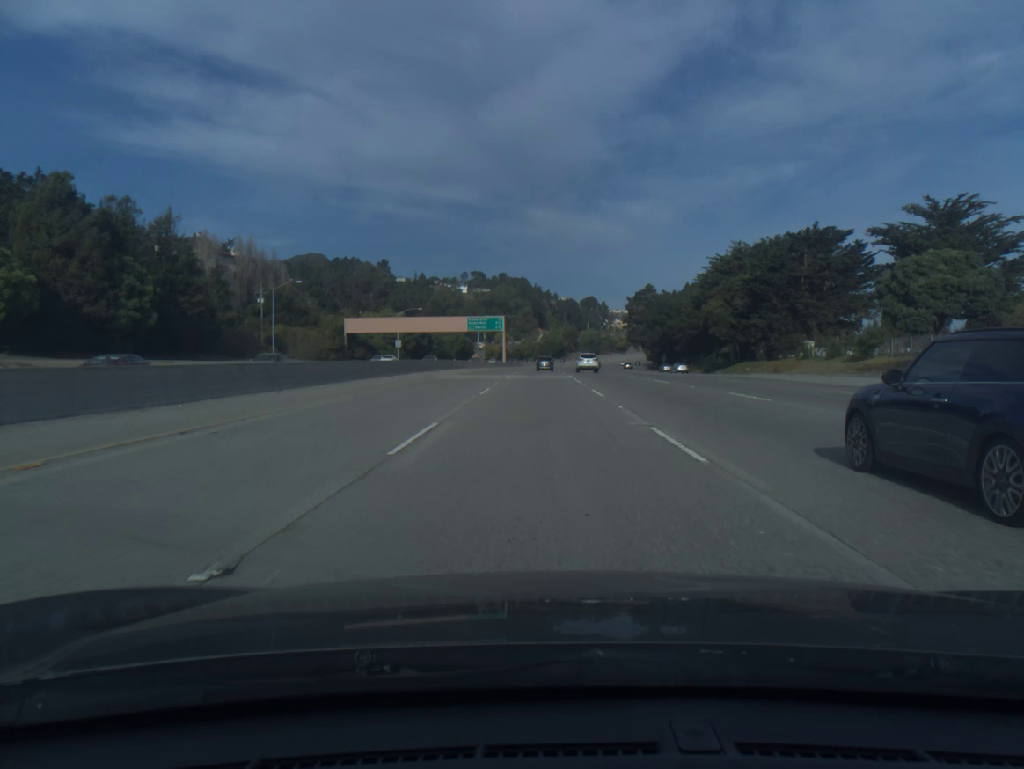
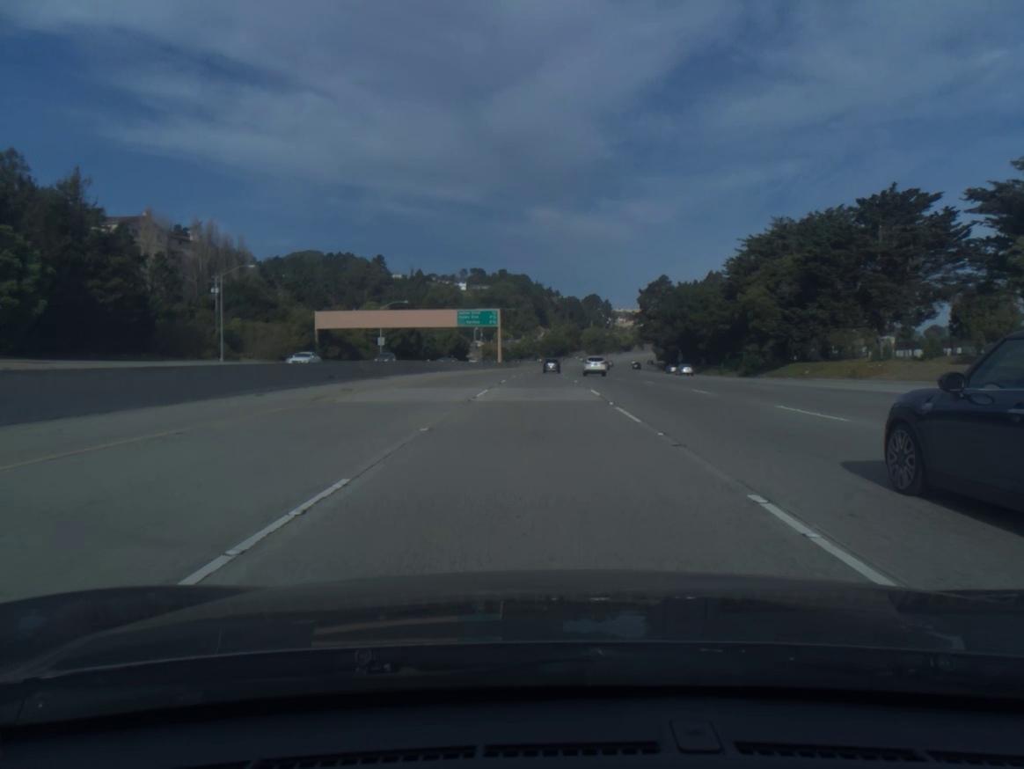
(0.0, +20.5) m; 0°
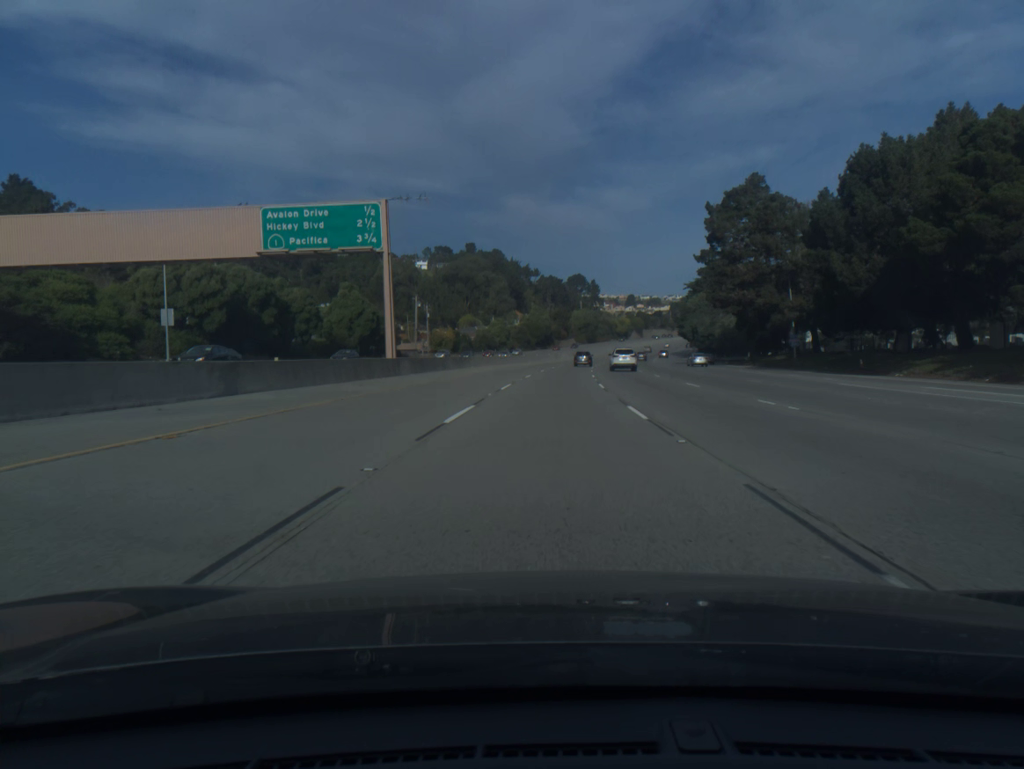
(+0.4, +82.2) m; +1°
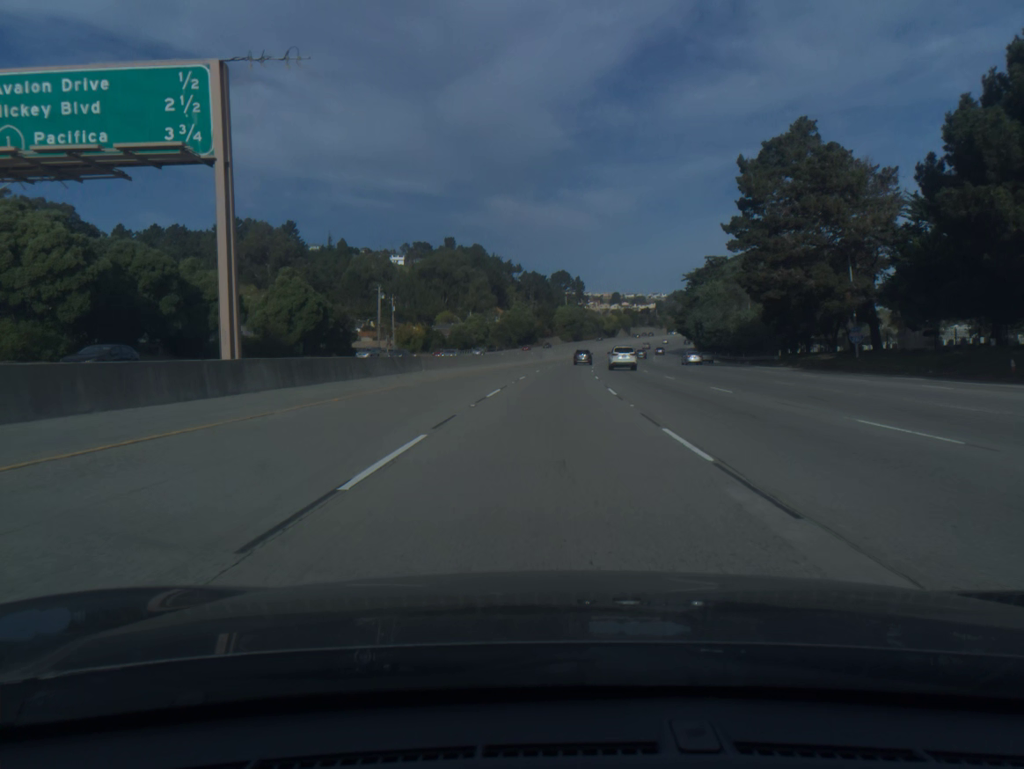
(+0.2, +20.6) m; +1°
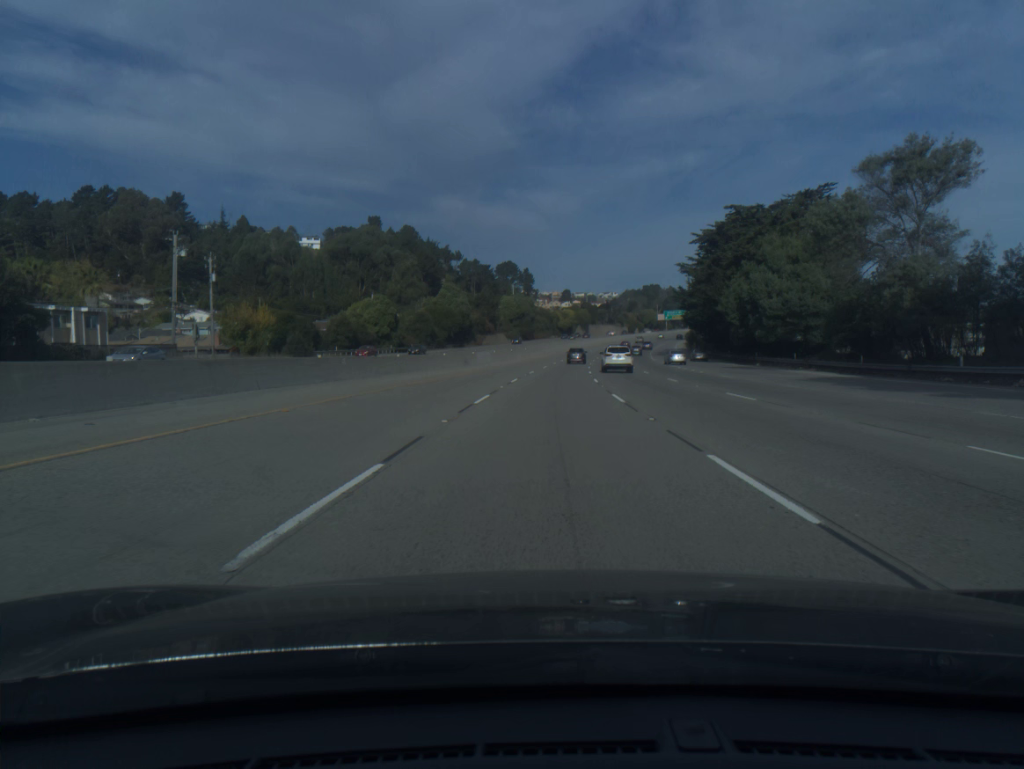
(+2.0, +61.7) m; +4°
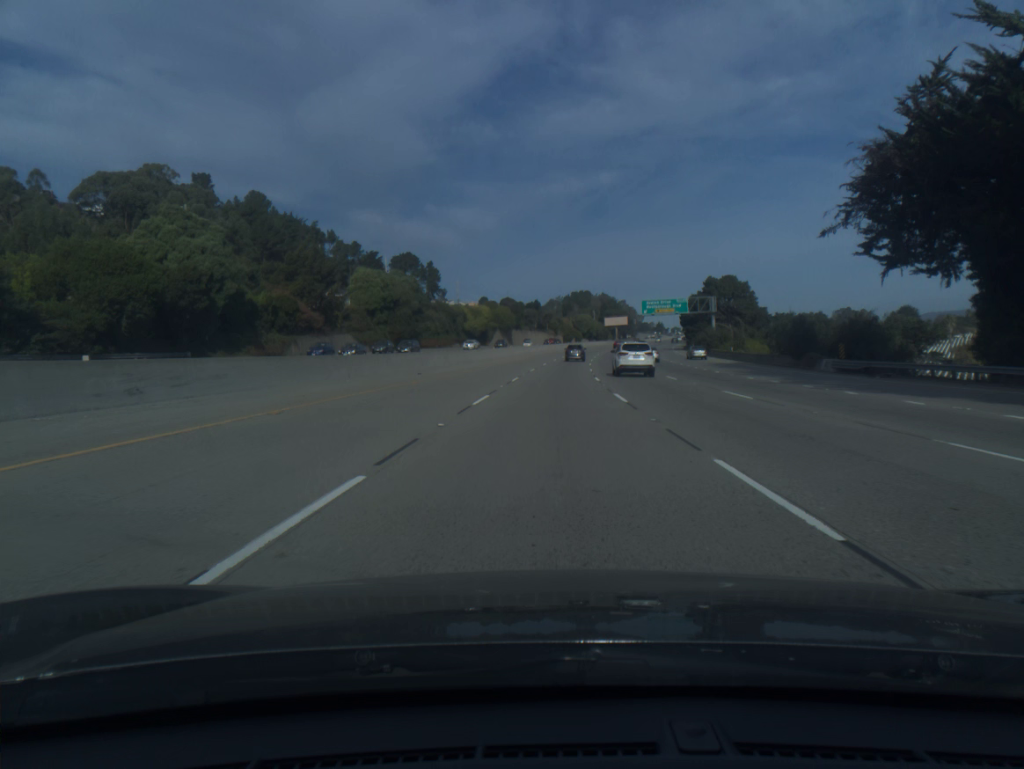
(+5.1, +102.3) m; +6°
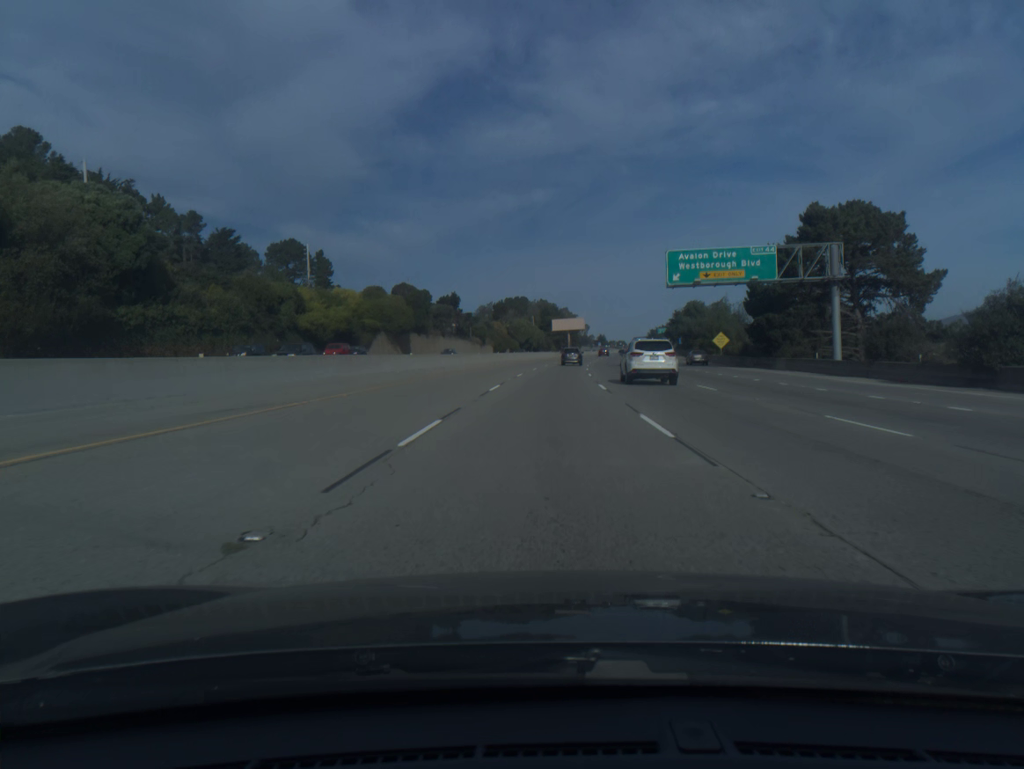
(+3.4, +81.3) m; +5°
